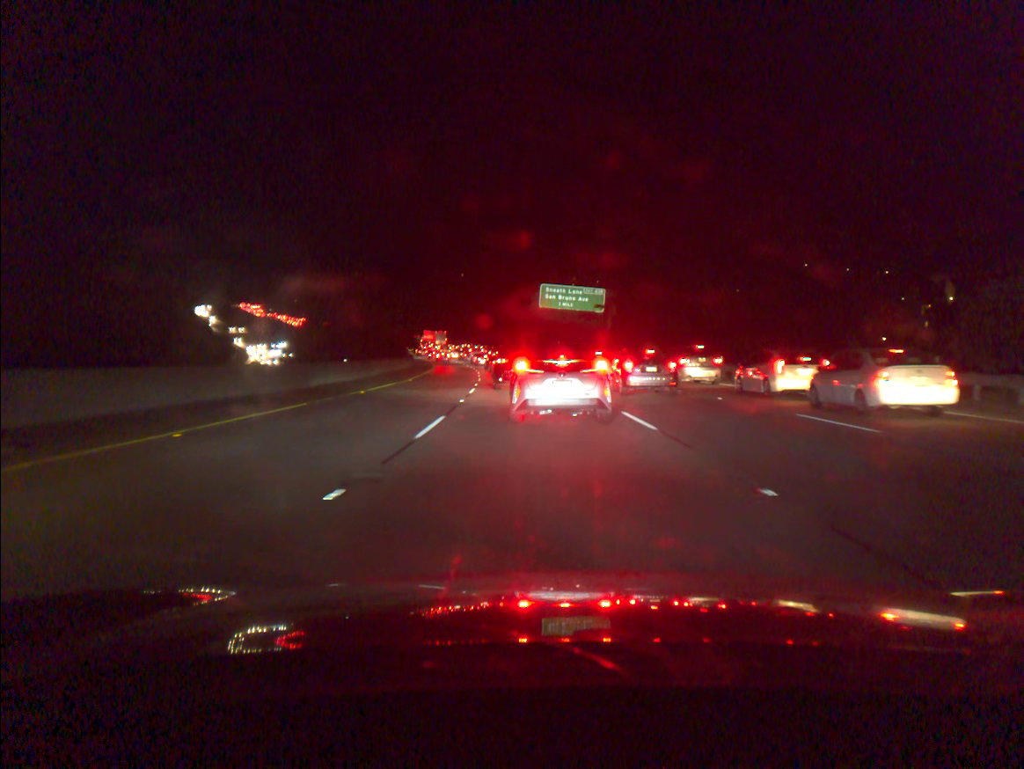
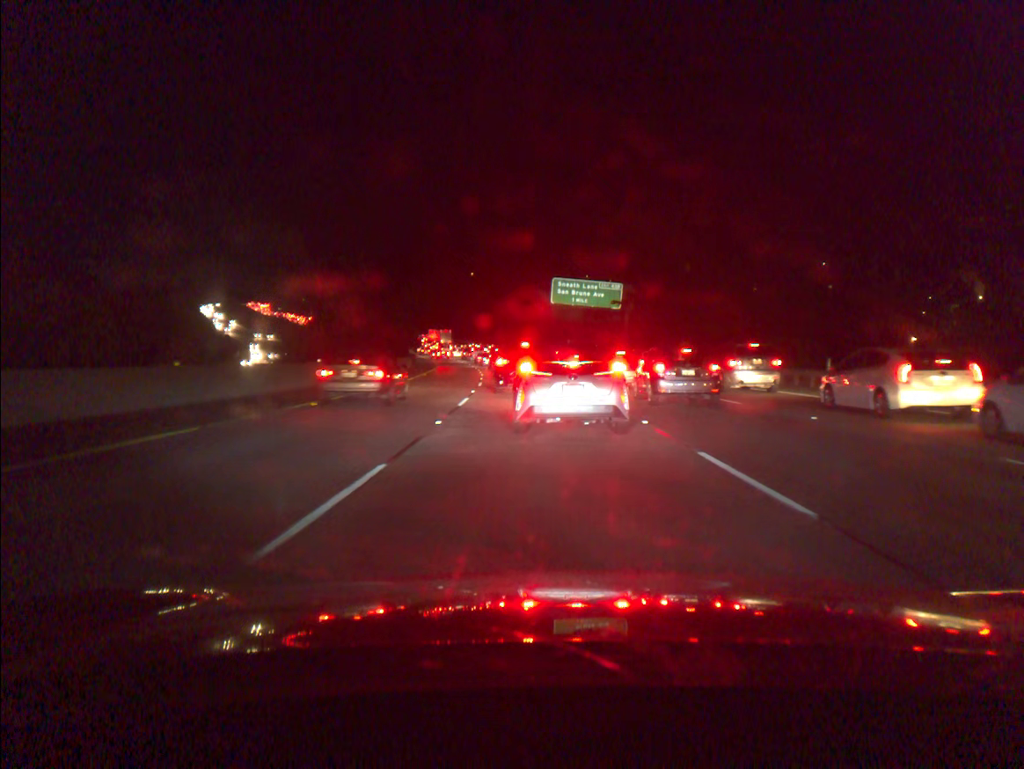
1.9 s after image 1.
(-0.1, +6.9) m; -1°
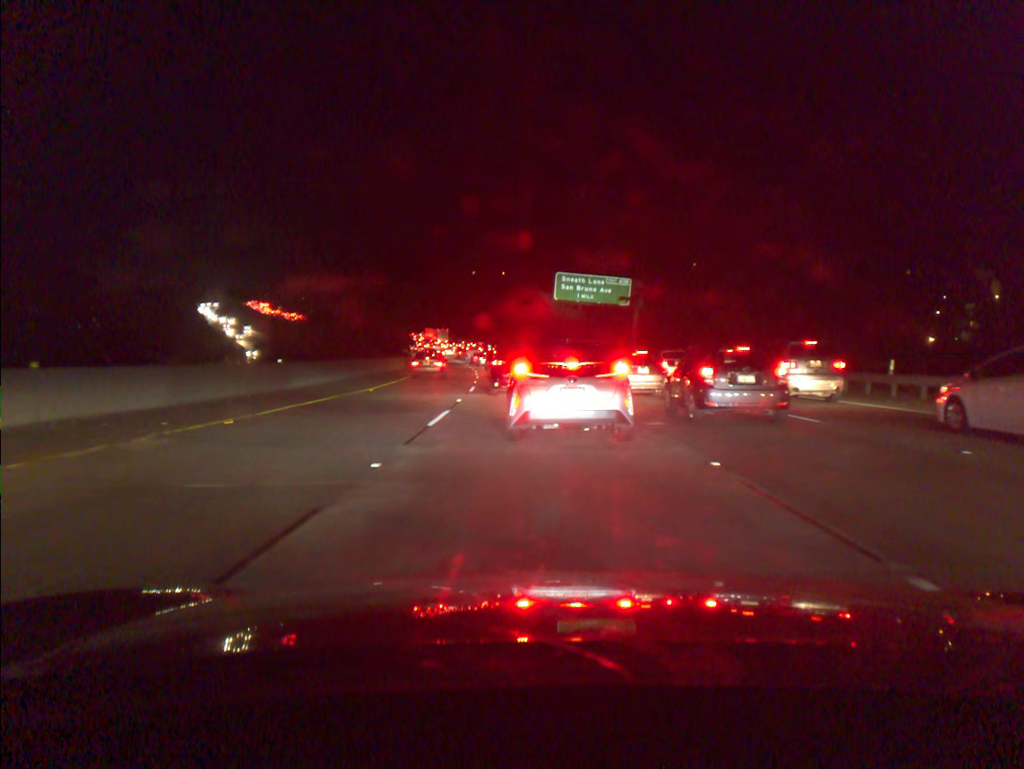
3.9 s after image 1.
(0.0, +5.5) m; 0°
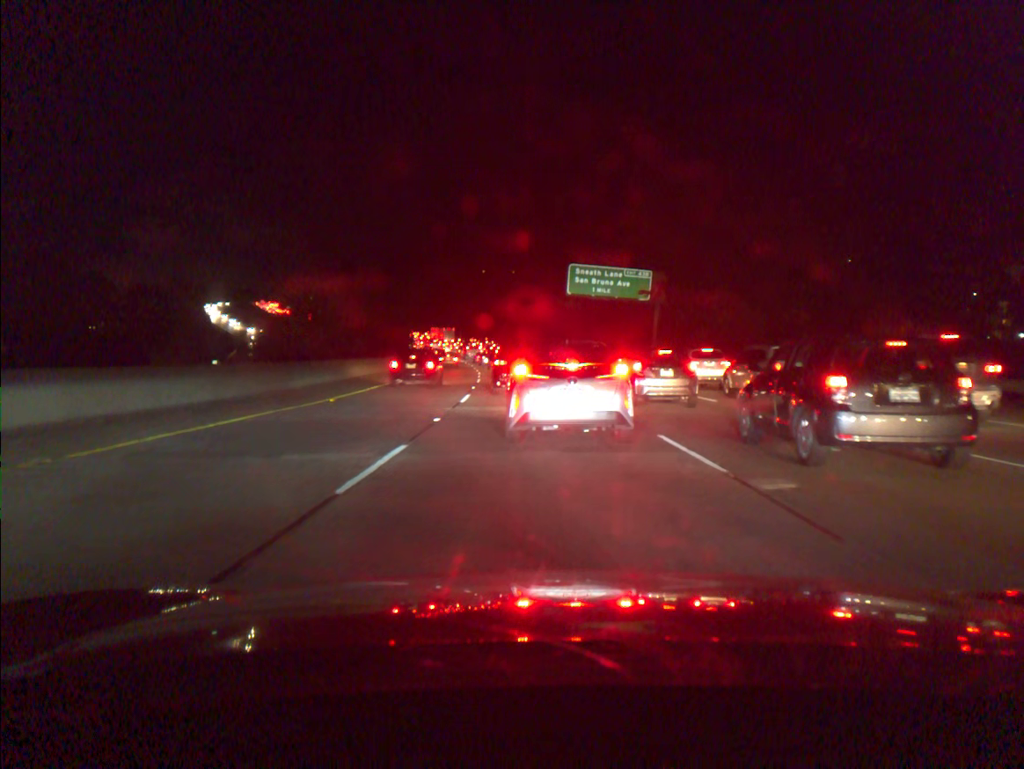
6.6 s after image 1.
(-0.1, +6.8) m; -1°
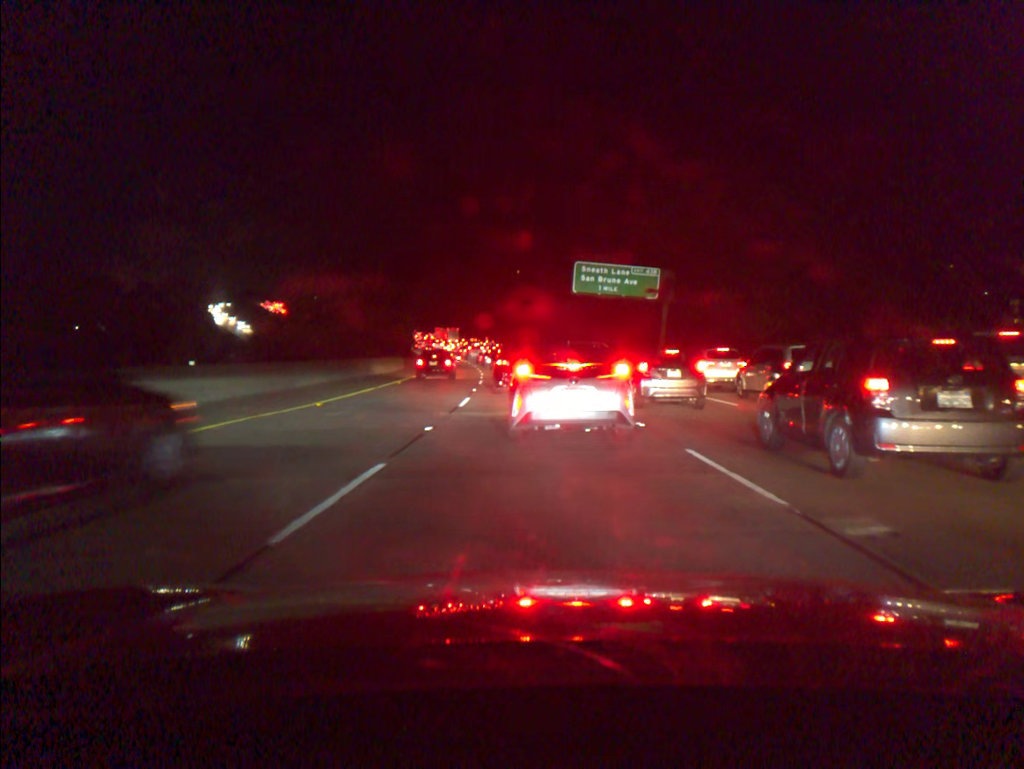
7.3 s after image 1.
(0.0, +1.9) m; 0°
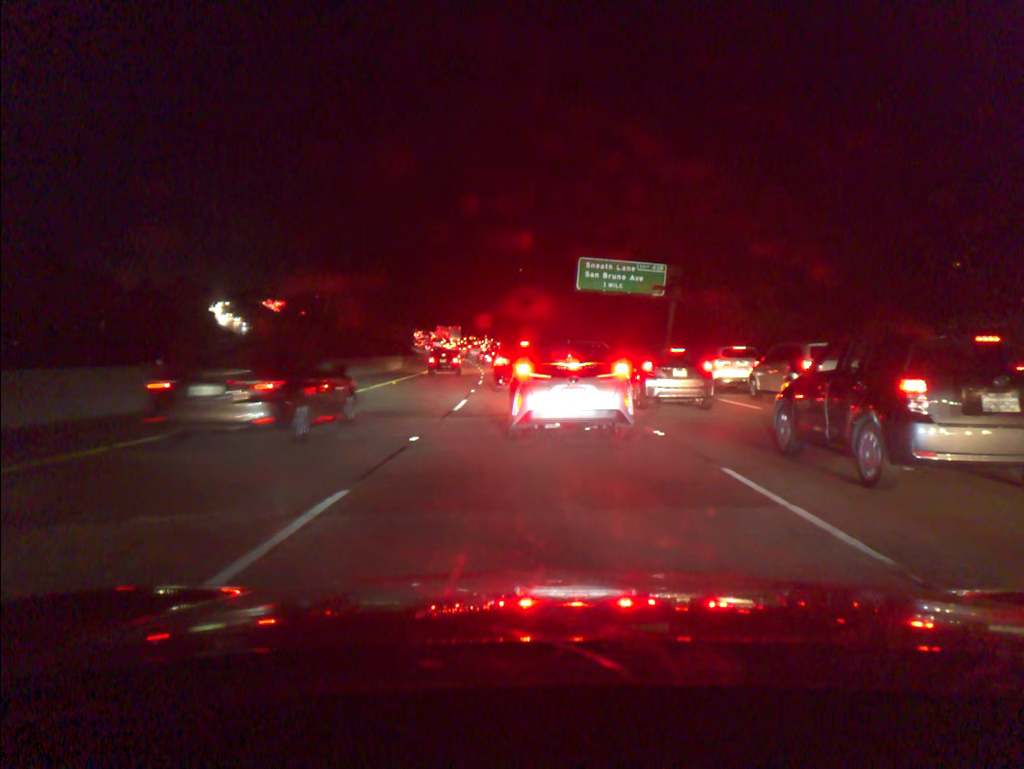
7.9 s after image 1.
(0.0, +1.8) m; 0°
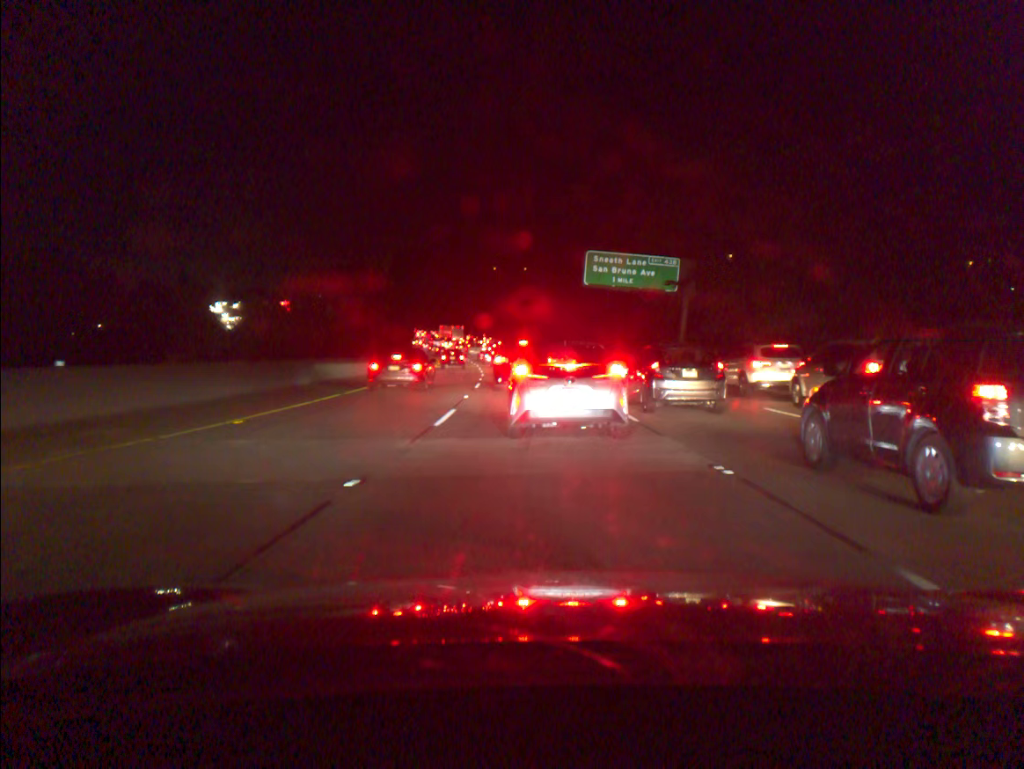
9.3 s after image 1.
(0.0, +4.0) m; 0°
